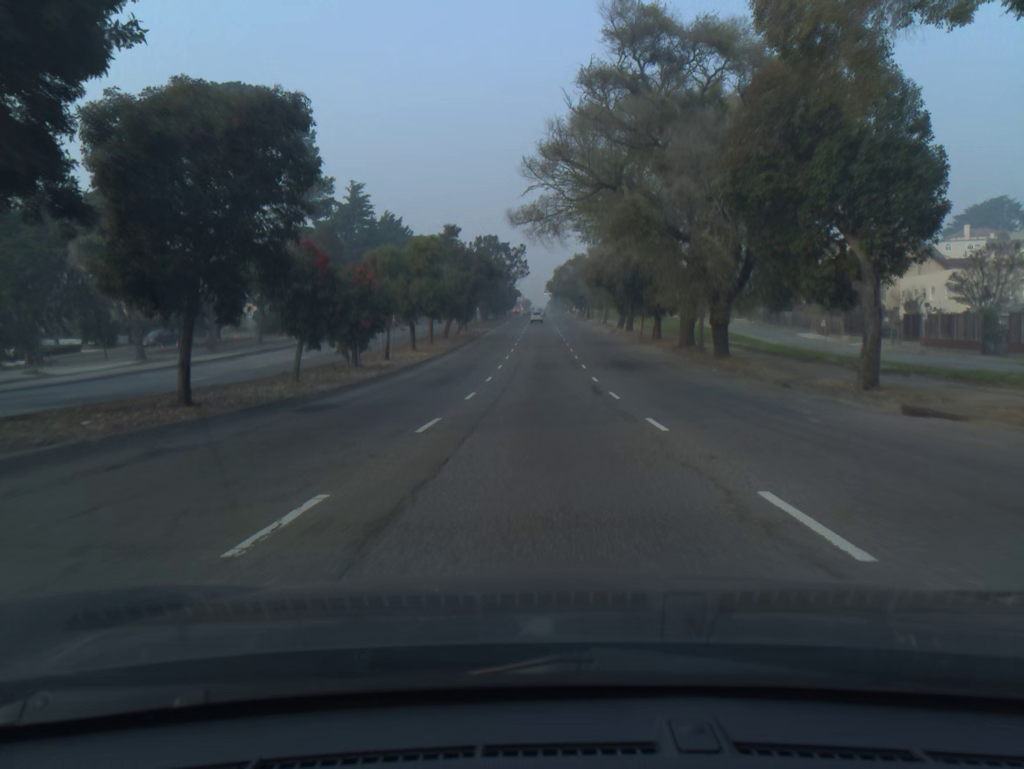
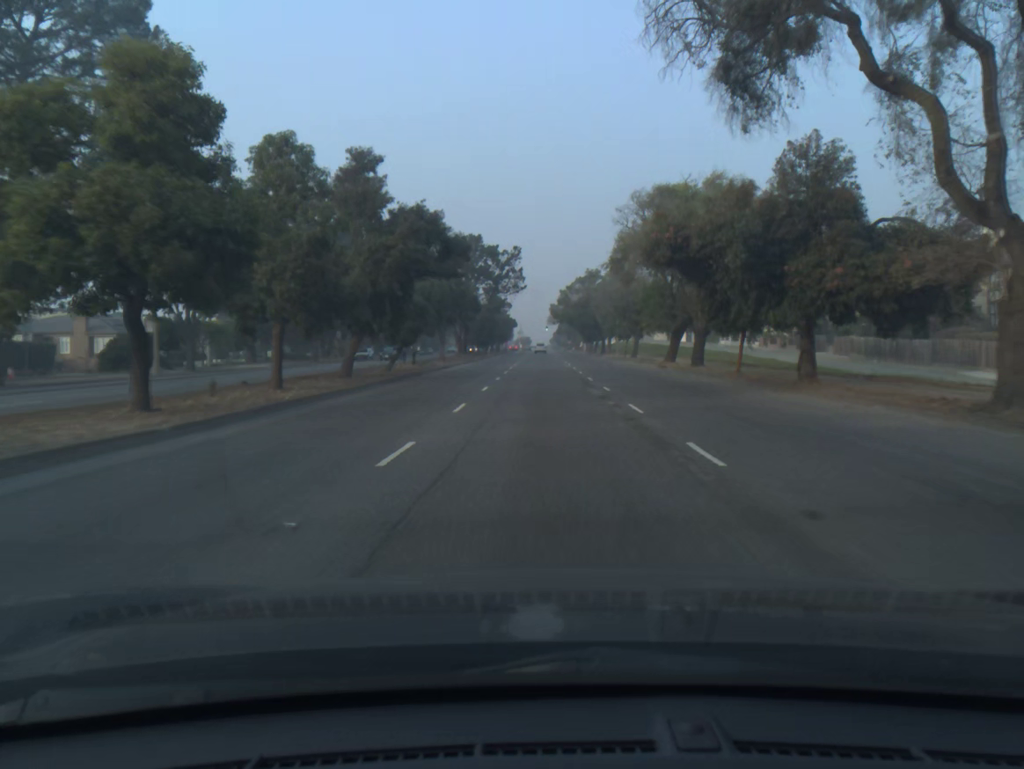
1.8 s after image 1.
(-0.1, +32.2) m; 0°
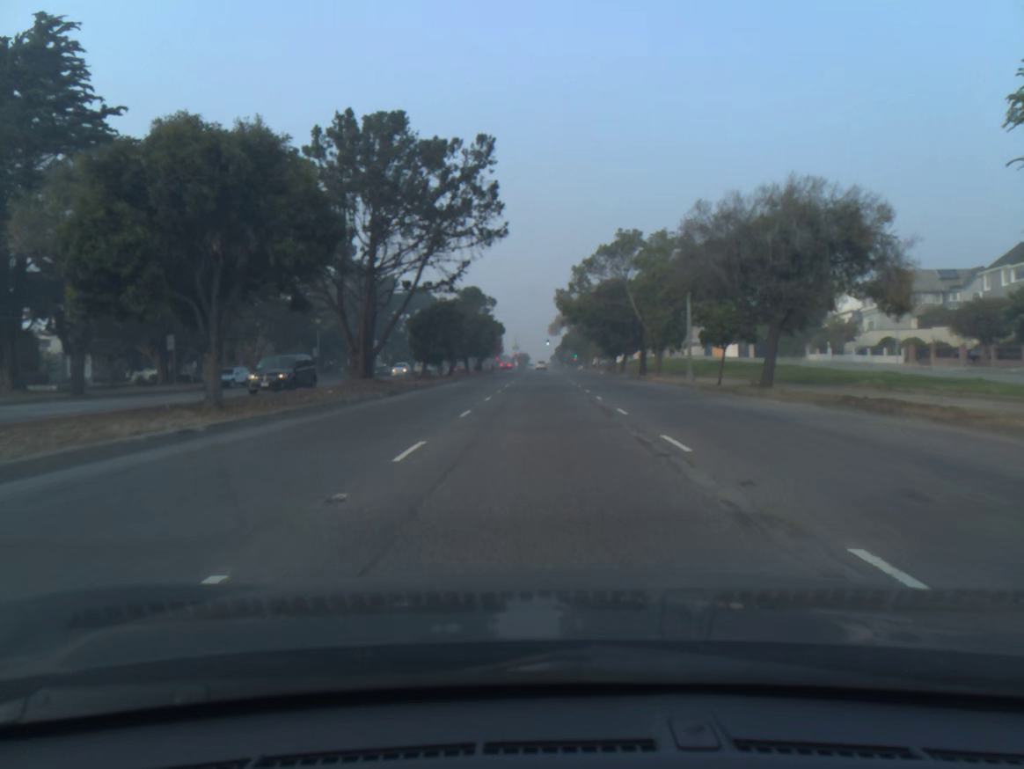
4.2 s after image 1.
(+0.1, +41.8) m; 0°
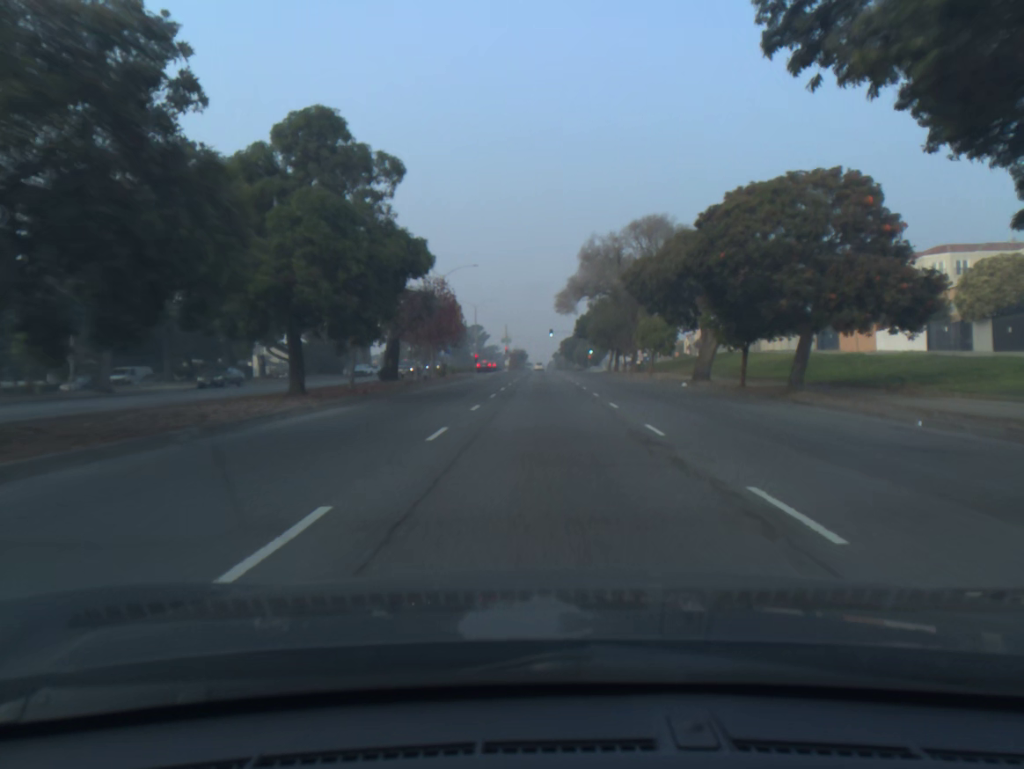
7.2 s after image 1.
(0.0, +55.3) m; 0°
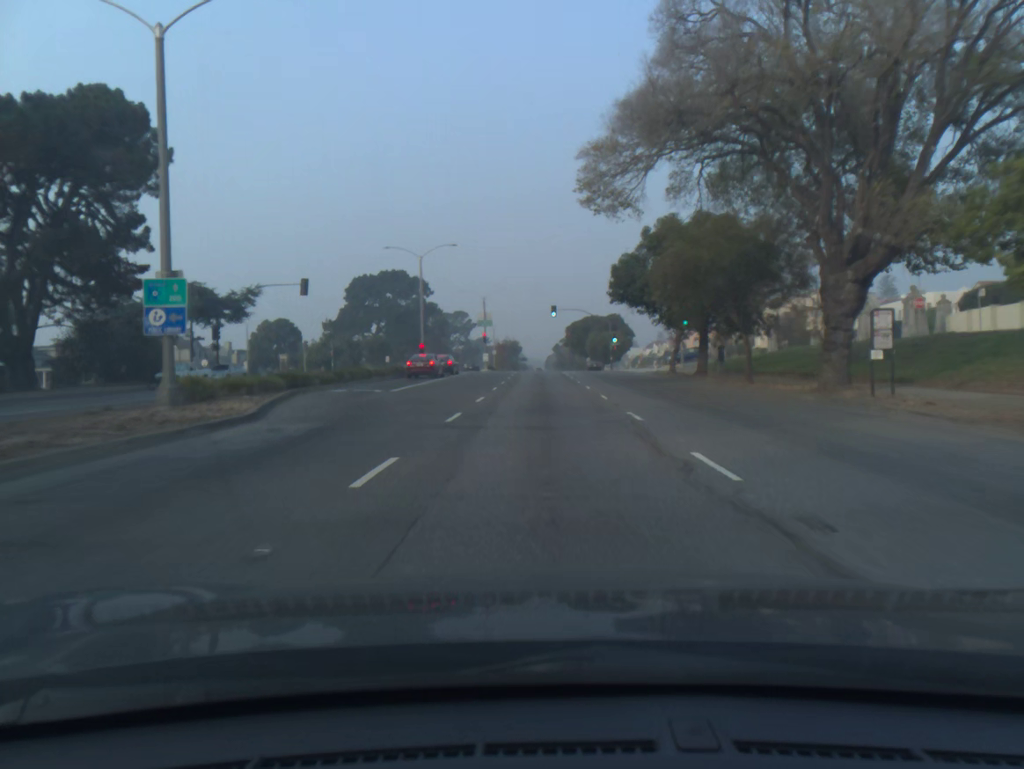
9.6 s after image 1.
(+0.2, +47.7) m; 0°
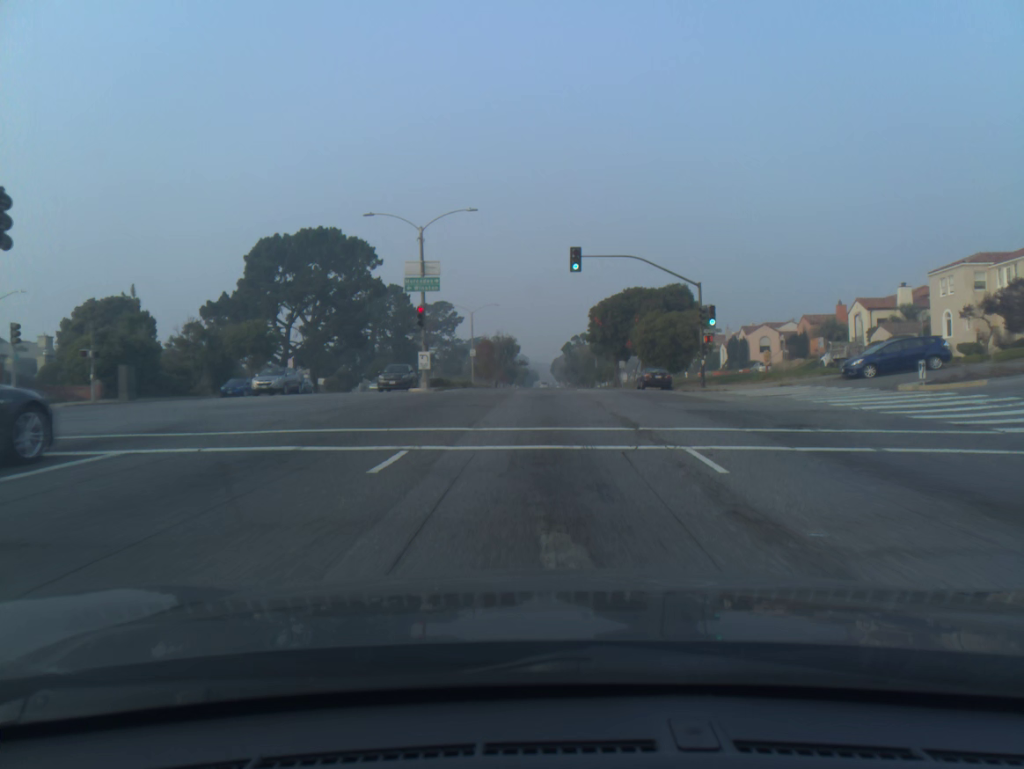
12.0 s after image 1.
(-0.1, +48.6) m; 0°
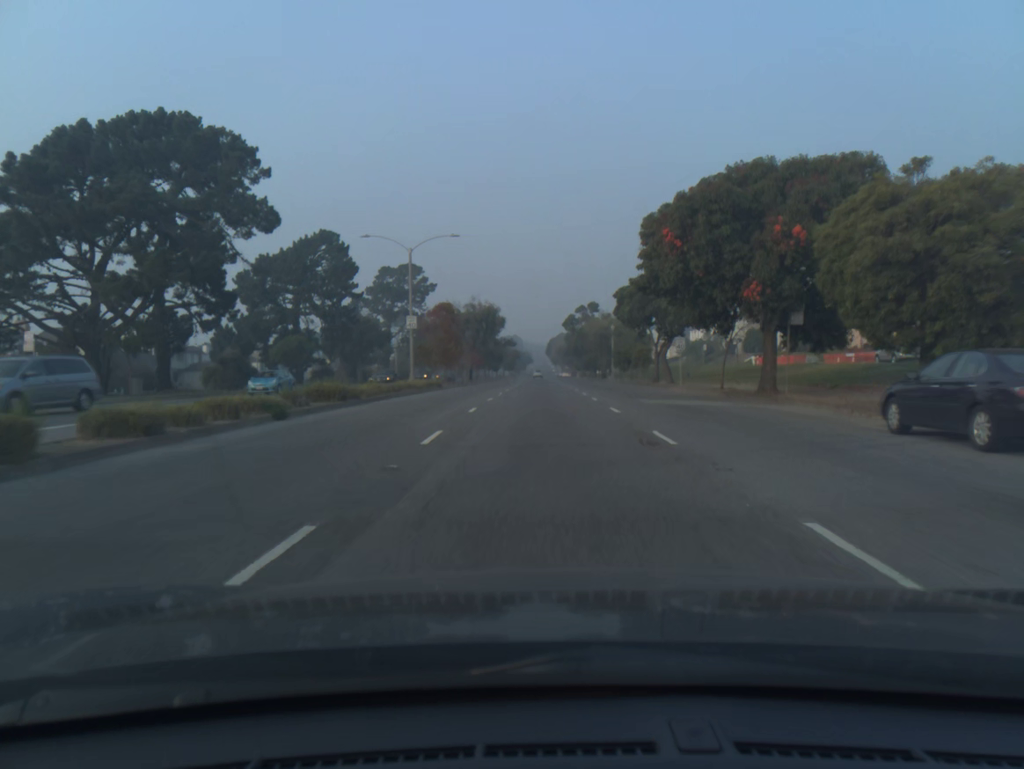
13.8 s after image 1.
(0.0, +37.0) m; 0°
